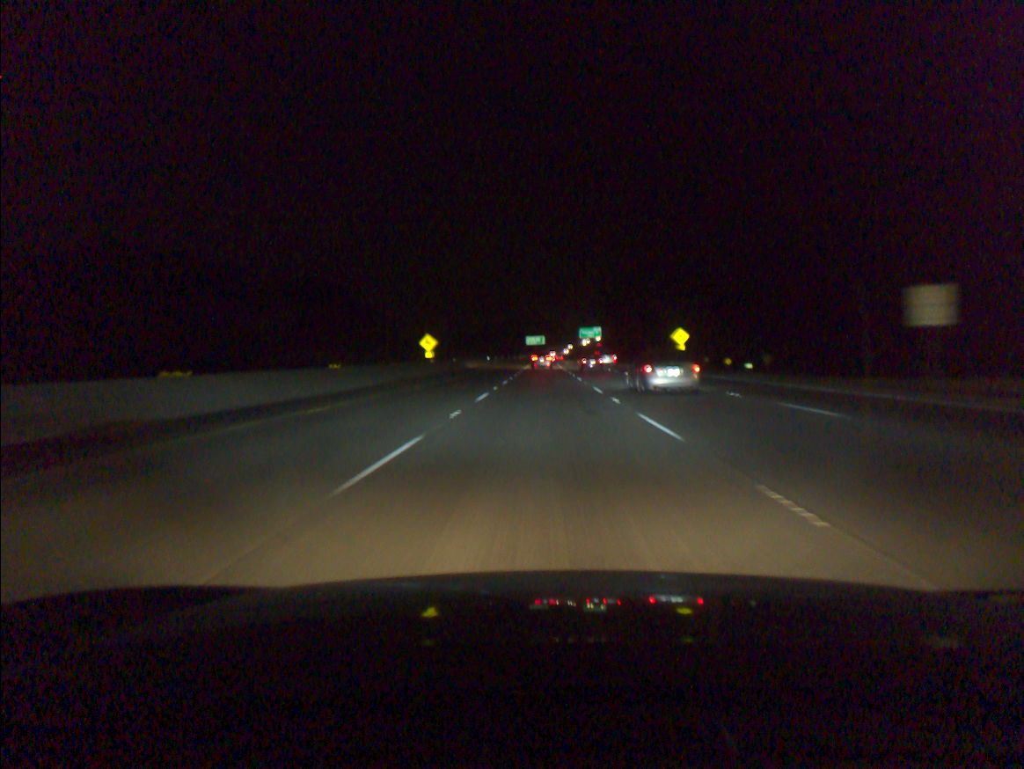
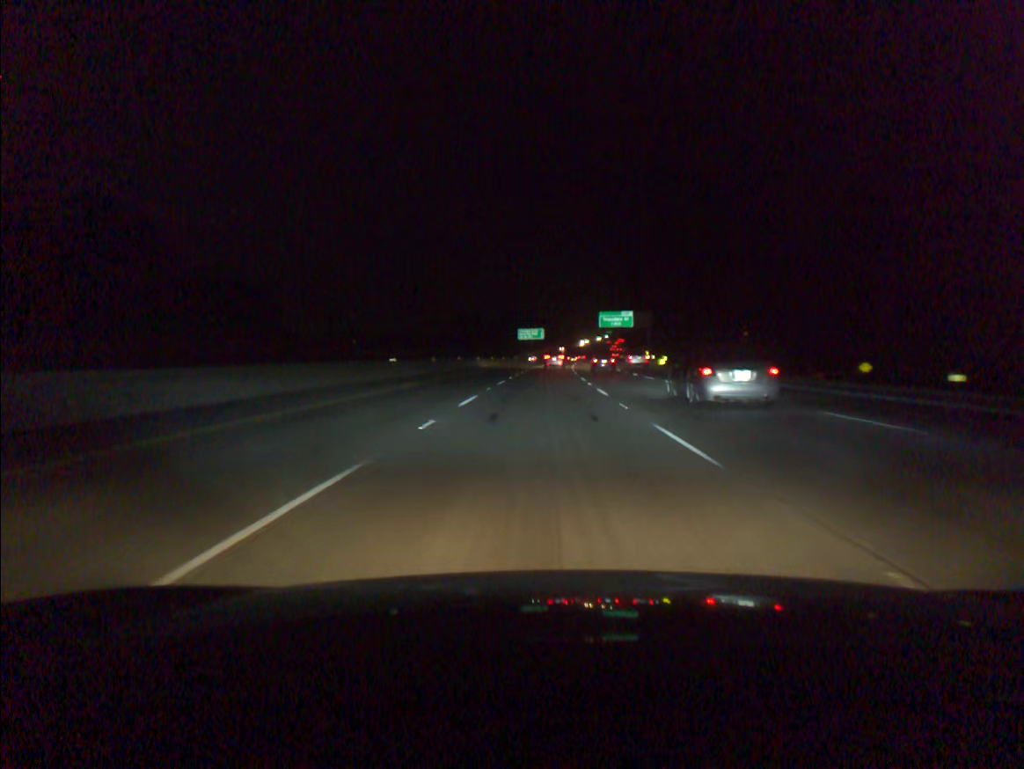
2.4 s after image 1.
(+0.2, +75.7) m; 0°
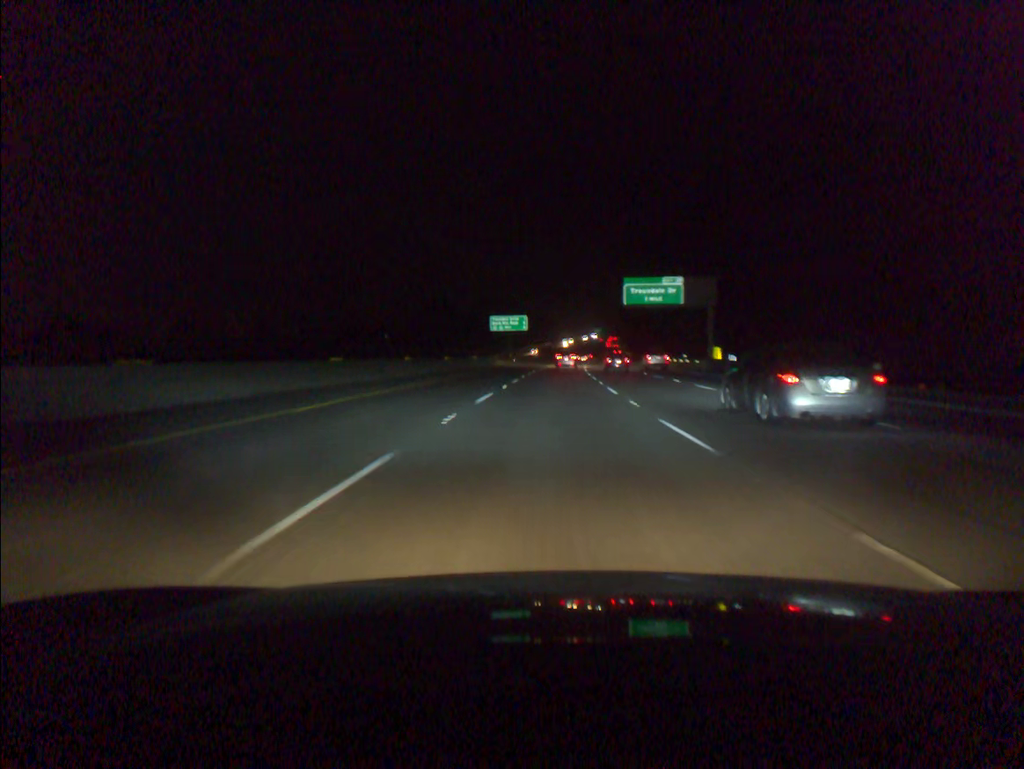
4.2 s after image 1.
(+0.3, +57.2) m; +1°
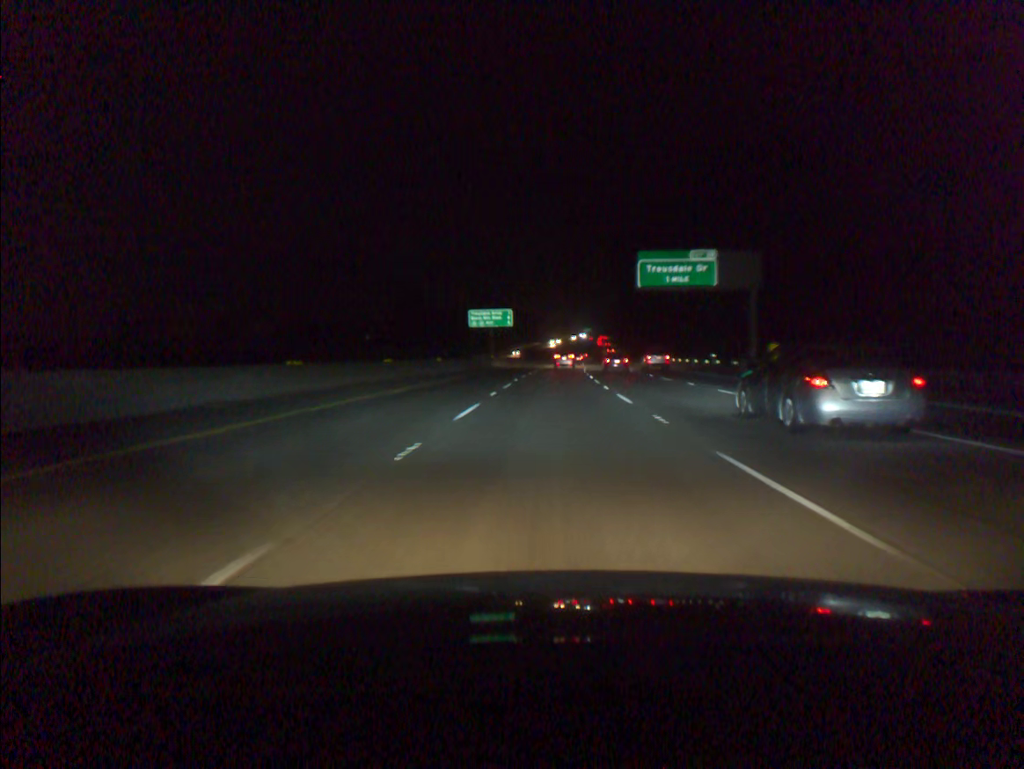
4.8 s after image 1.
(+0.1, +19.1) m; +1°
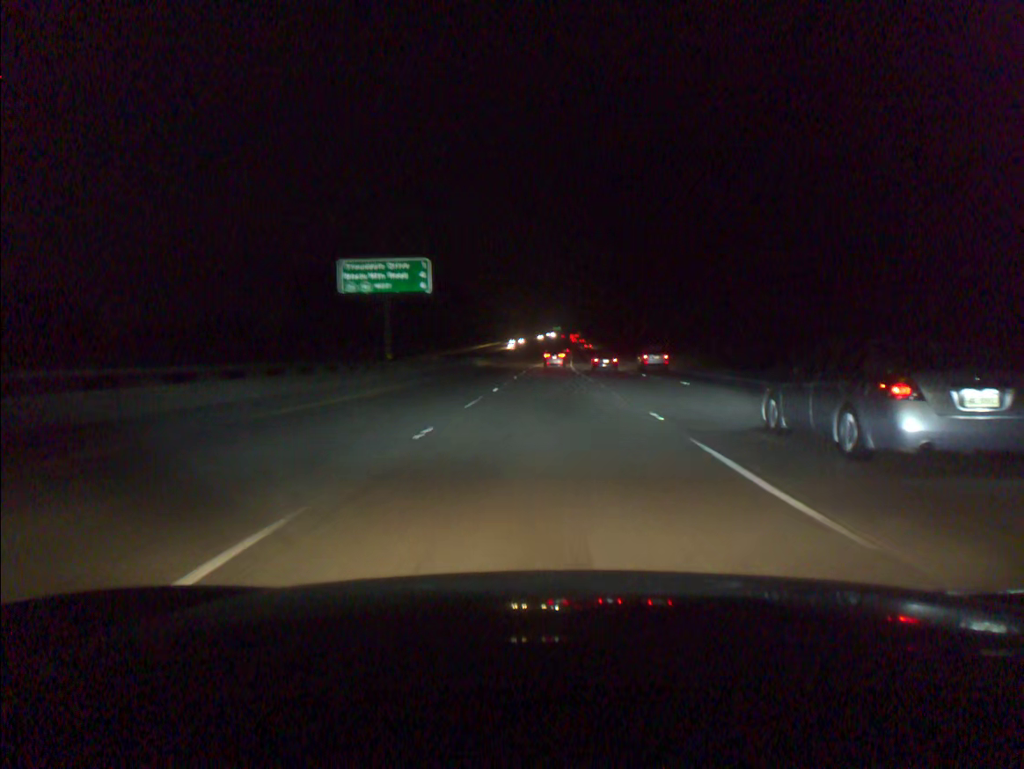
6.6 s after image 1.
(+1.2, +57.4) m; +2°
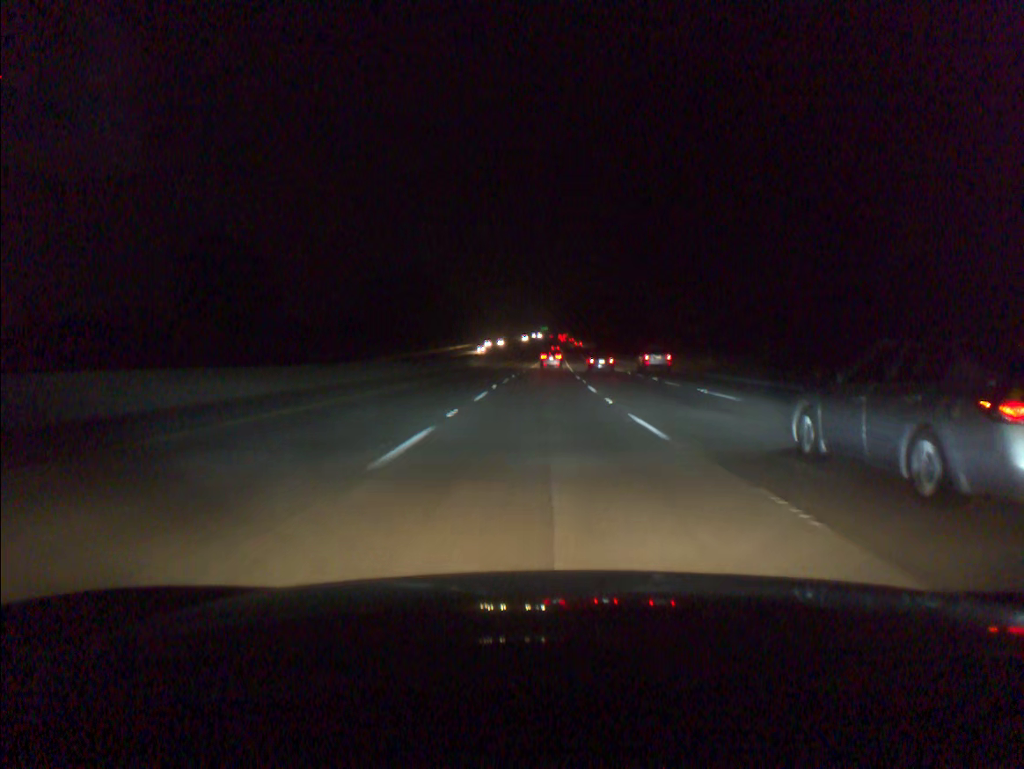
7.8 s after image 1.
(+0.4, +38.3) m; +1°
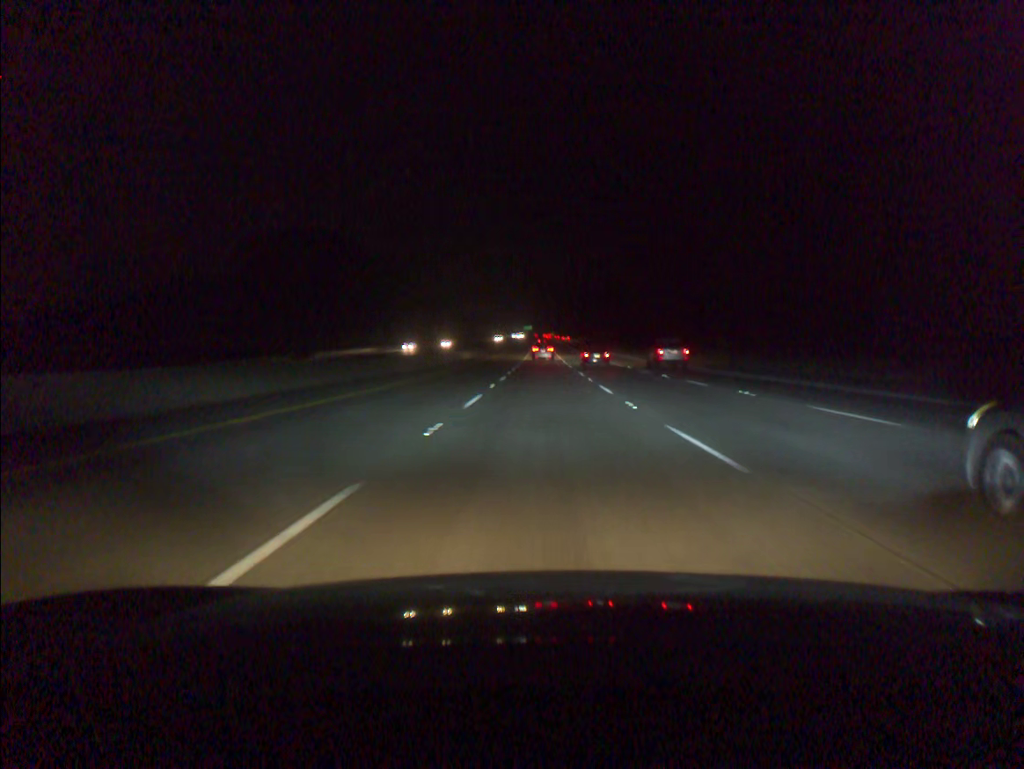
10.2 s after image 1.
(+0.7, +76.3) m; +1°
